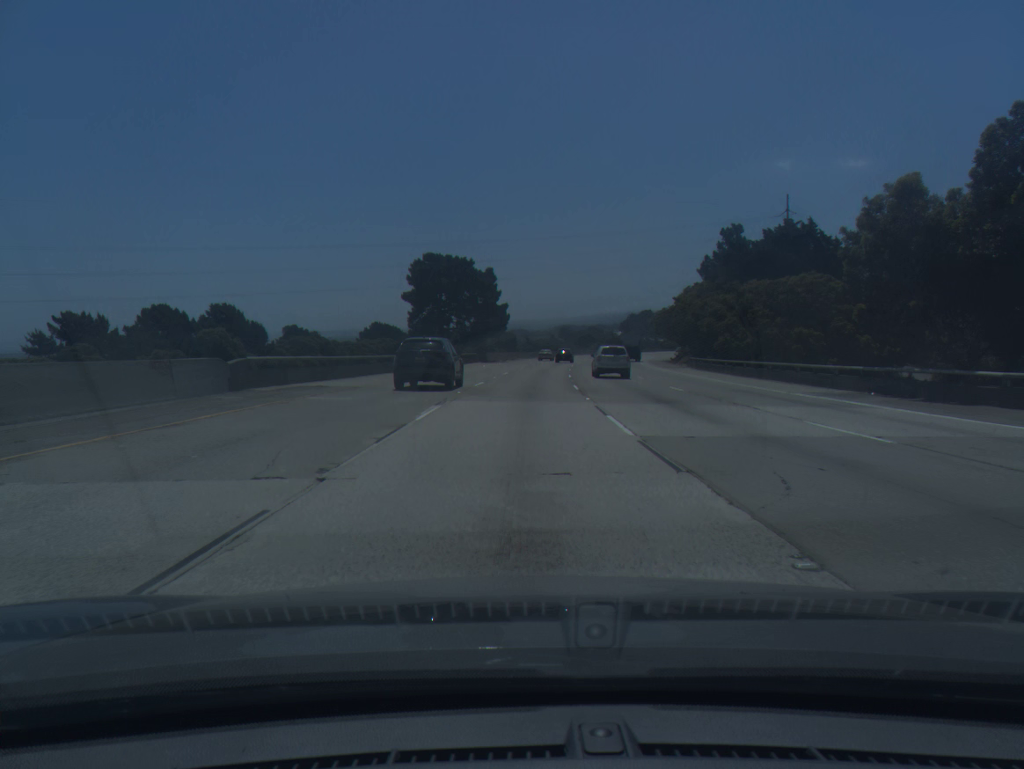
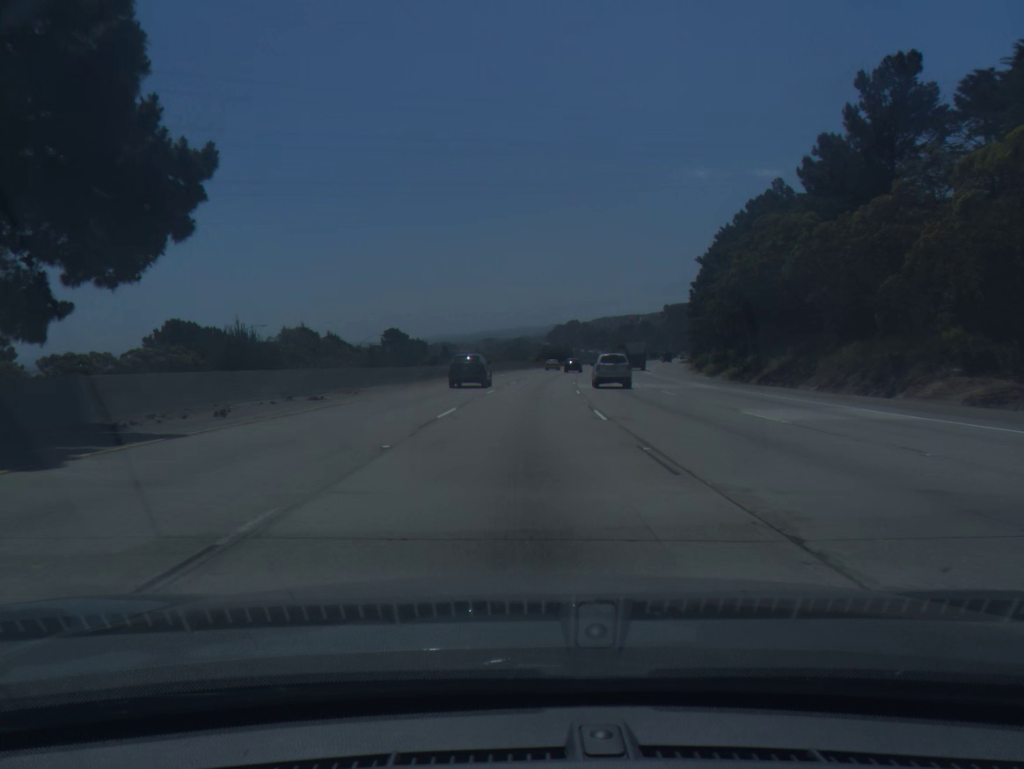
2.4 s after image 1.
(+3.2, +74.0) m; +5°
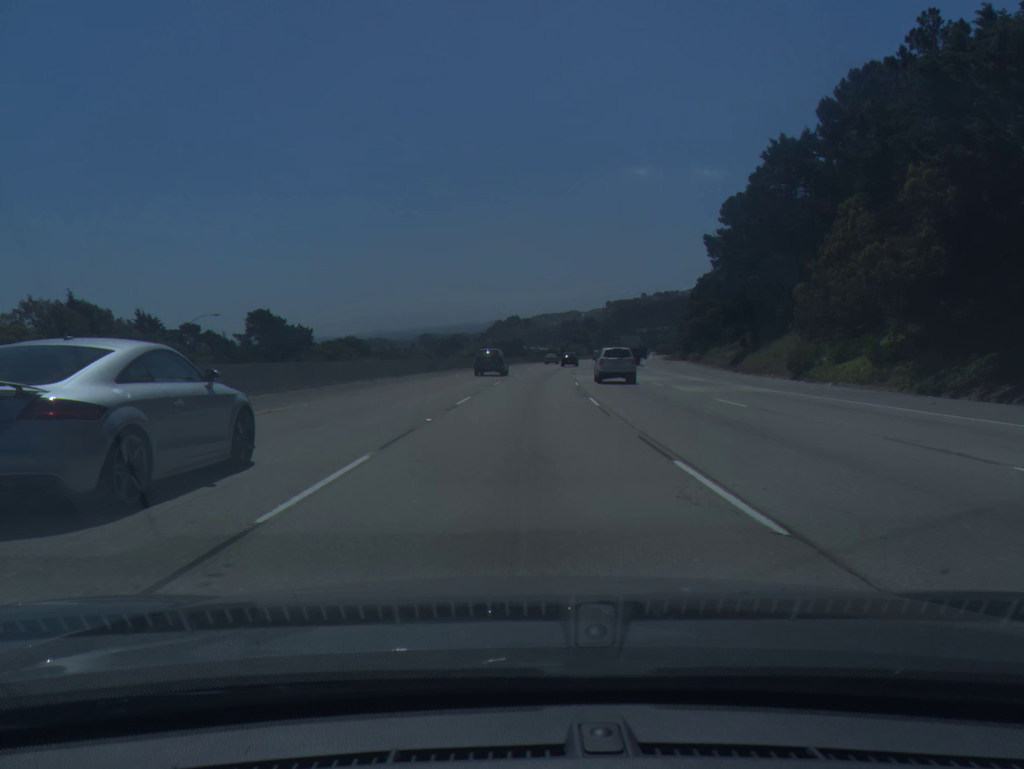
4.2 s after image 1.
(+2.1, +55.5) m; +4°
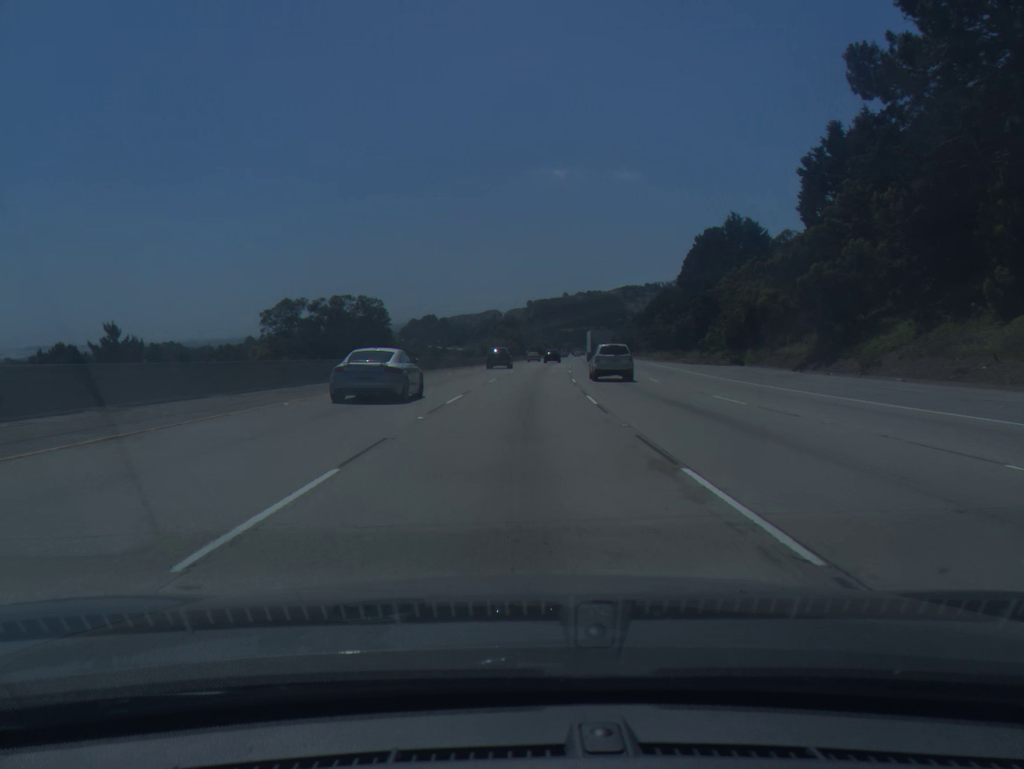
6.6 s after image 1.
(+3.8, +73.9) m; +6°
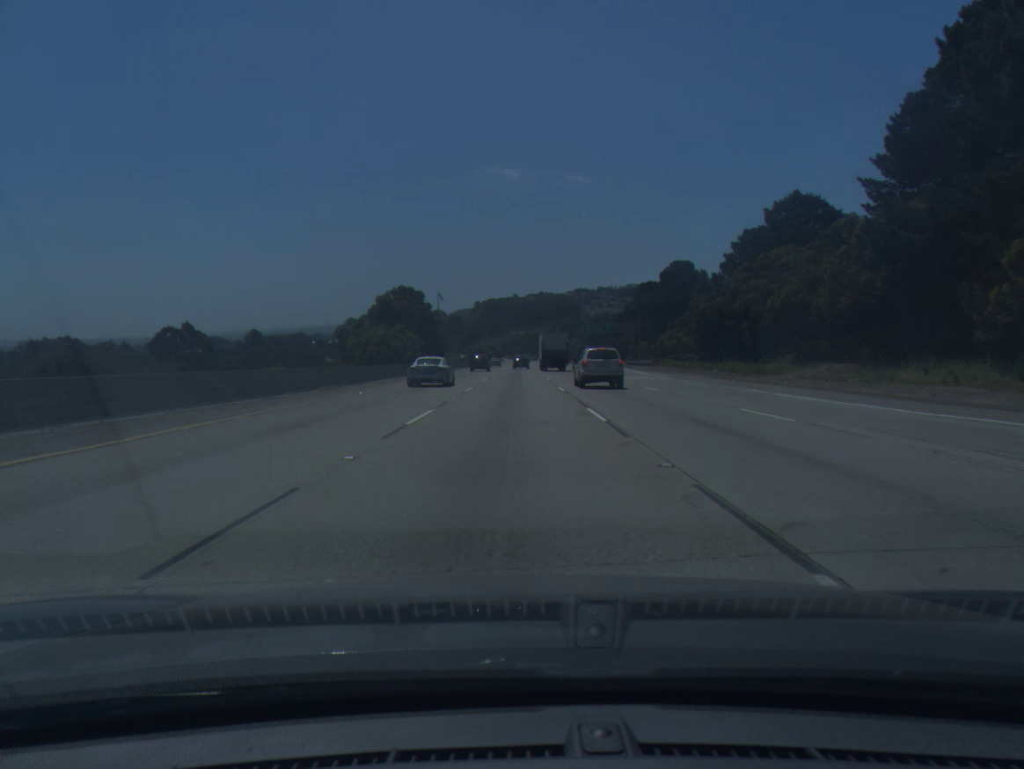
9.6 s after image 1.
(+4.5, +92.1) m; +4°
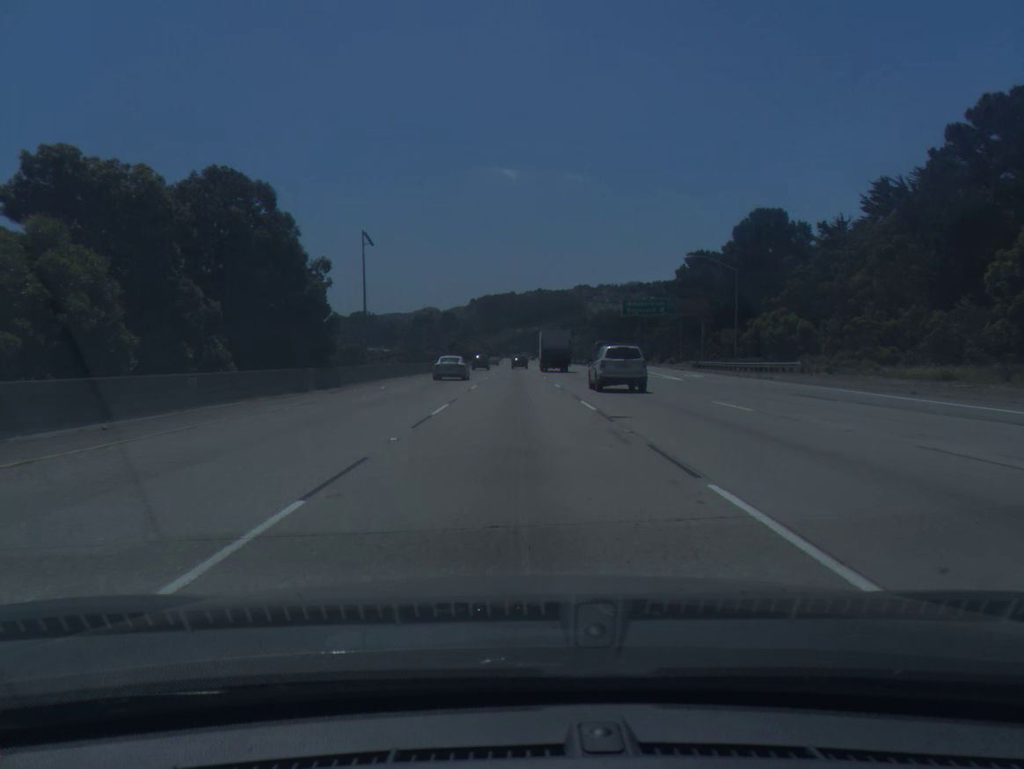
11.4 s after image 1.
(-0.2, +55.5) m; 0°
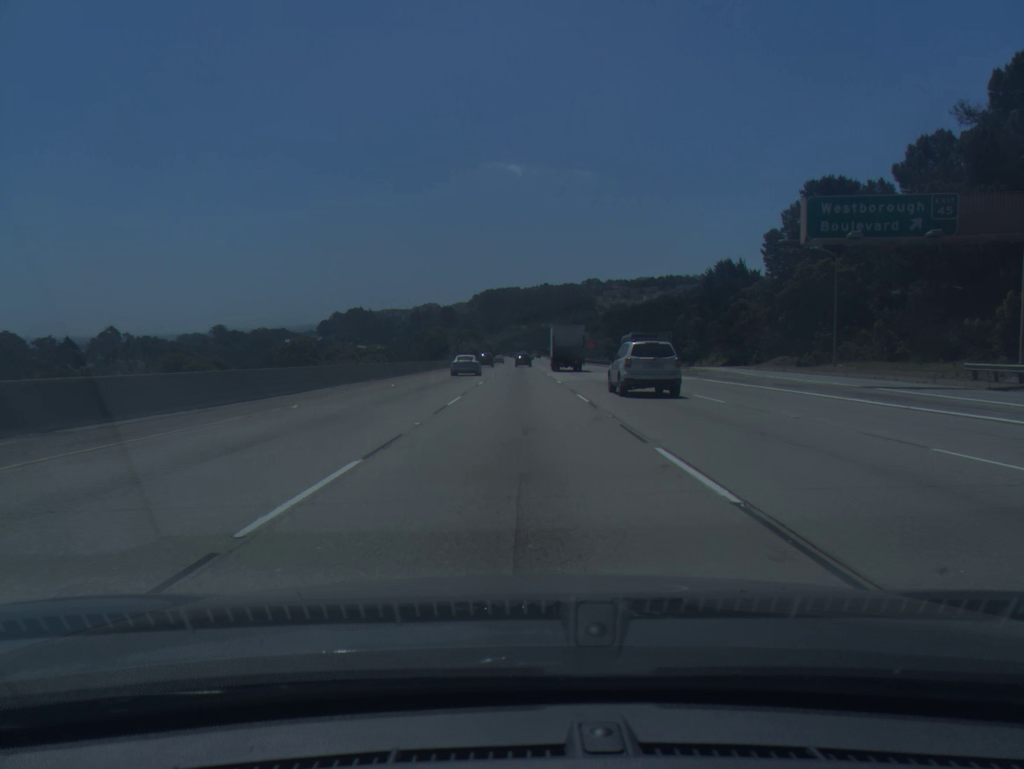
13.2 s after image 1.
(-0.1, +55.7) m; 0°
